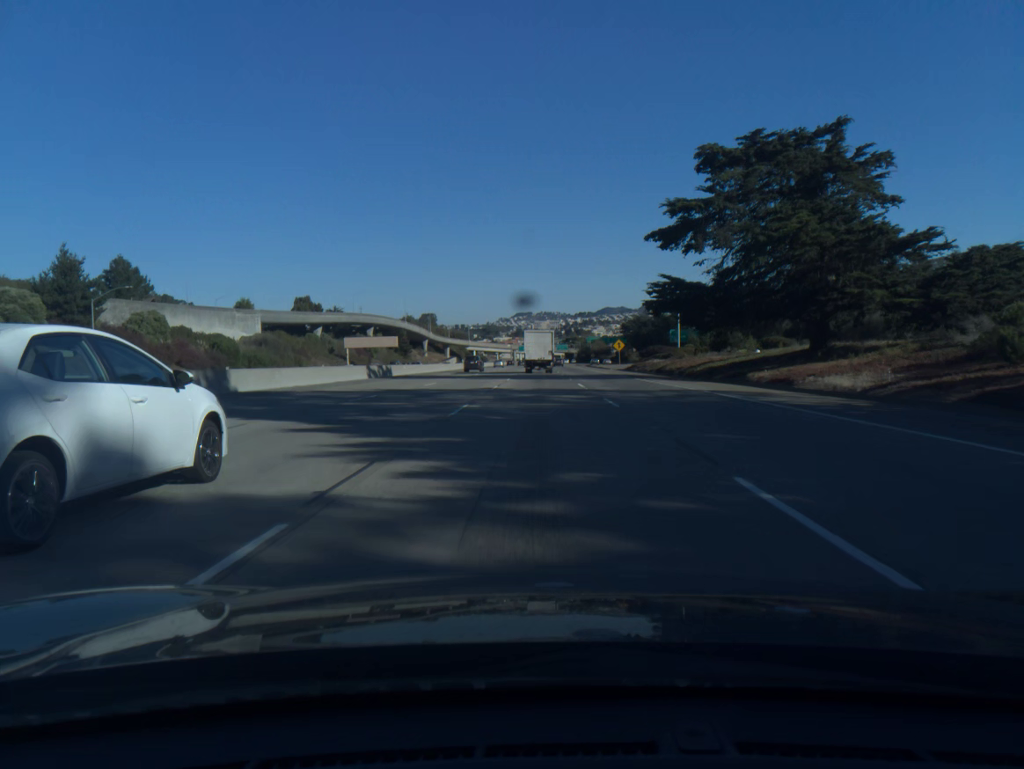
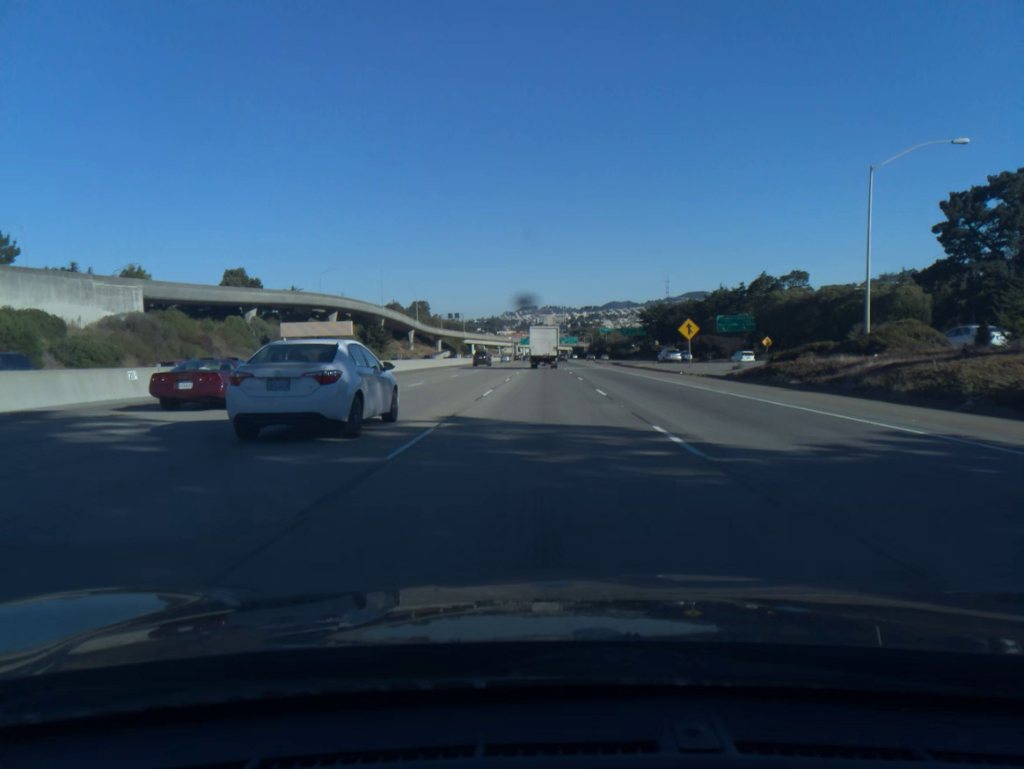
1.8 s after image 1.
(-0.1, +49.7) m; 0°
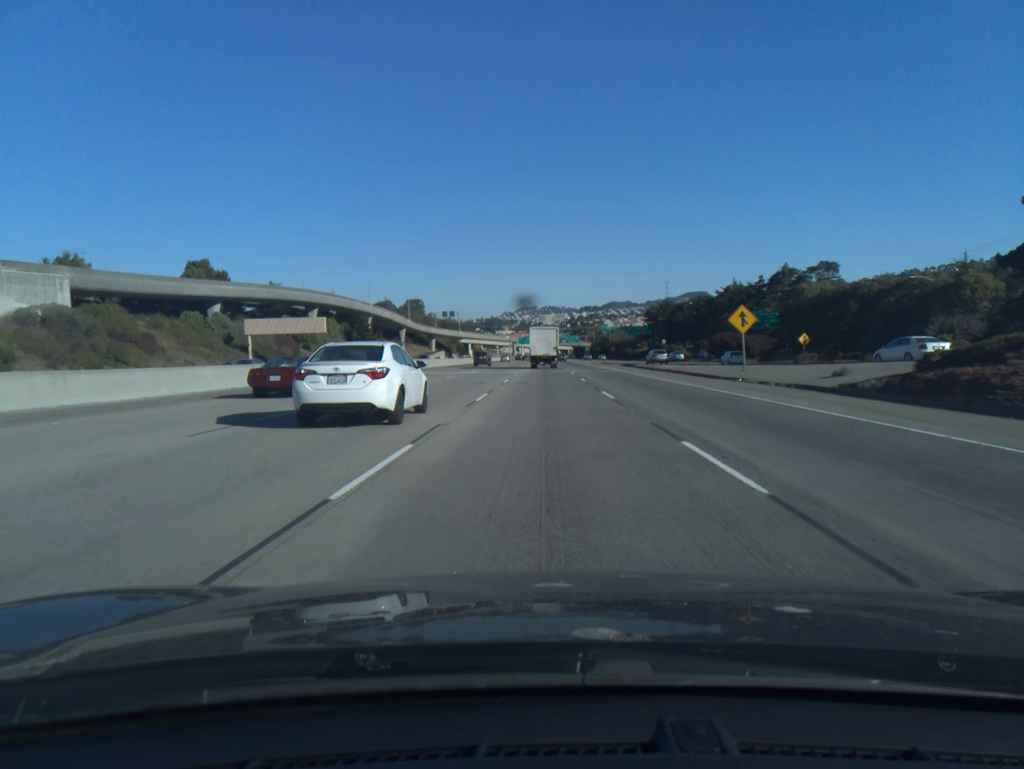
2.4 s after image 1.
(0.0, +16.8) m; 0°
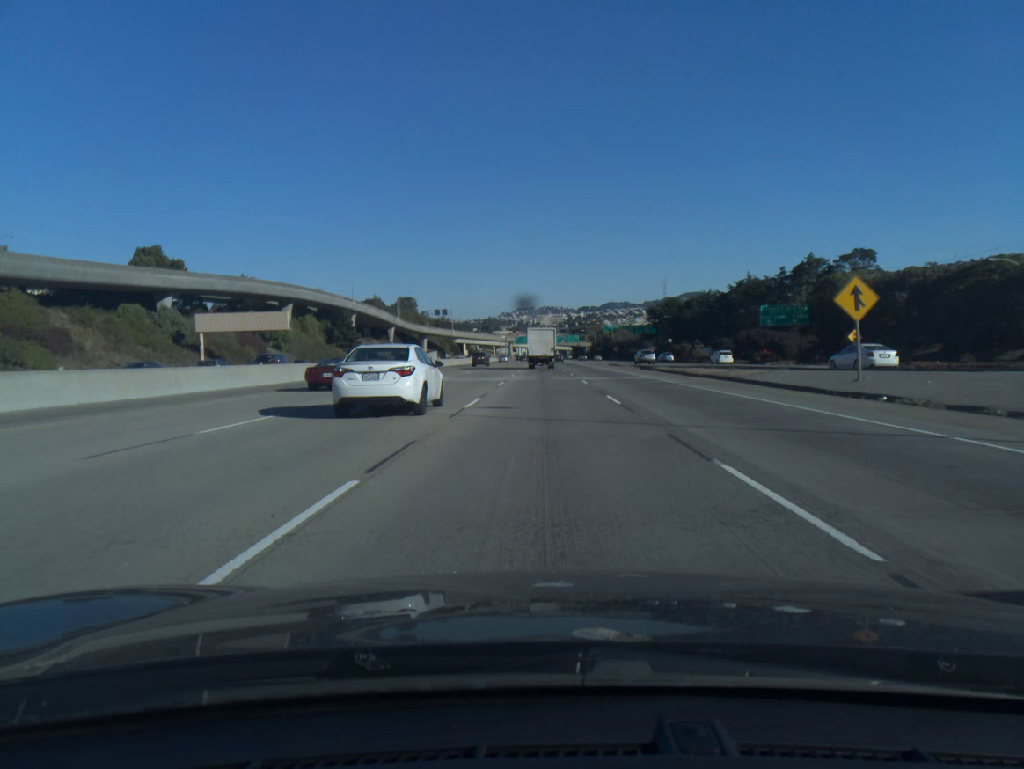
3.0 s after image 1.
(0.0, +16.9) m; 0°
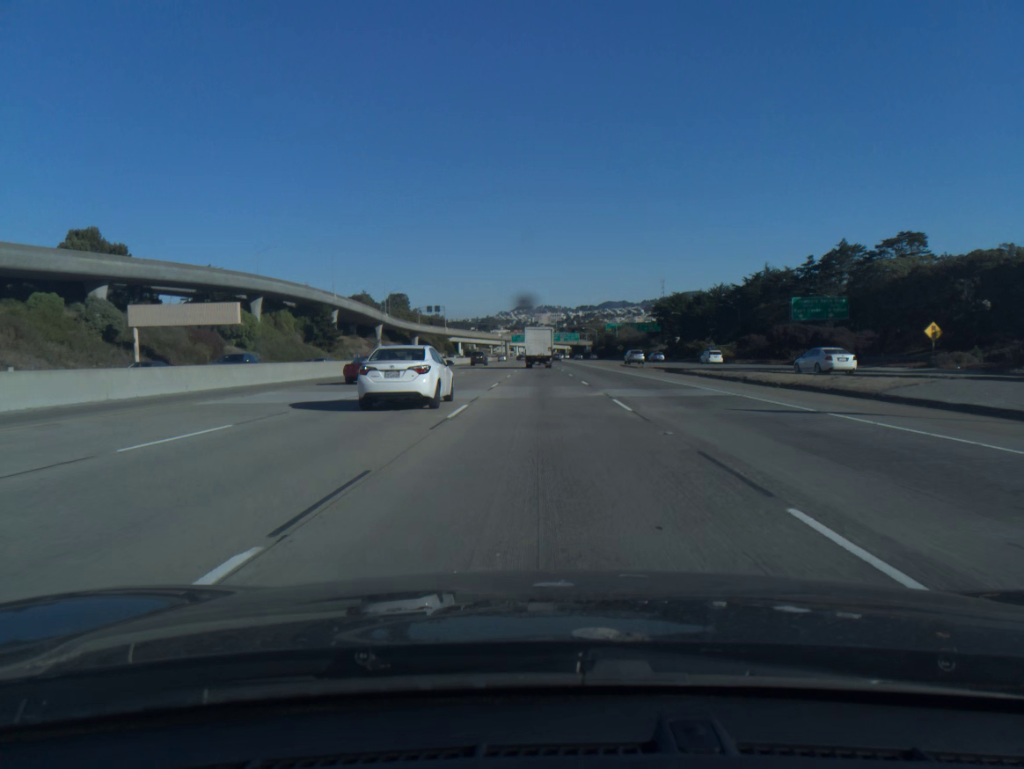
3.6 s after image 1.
(0.0, +17.0) m; 0°
